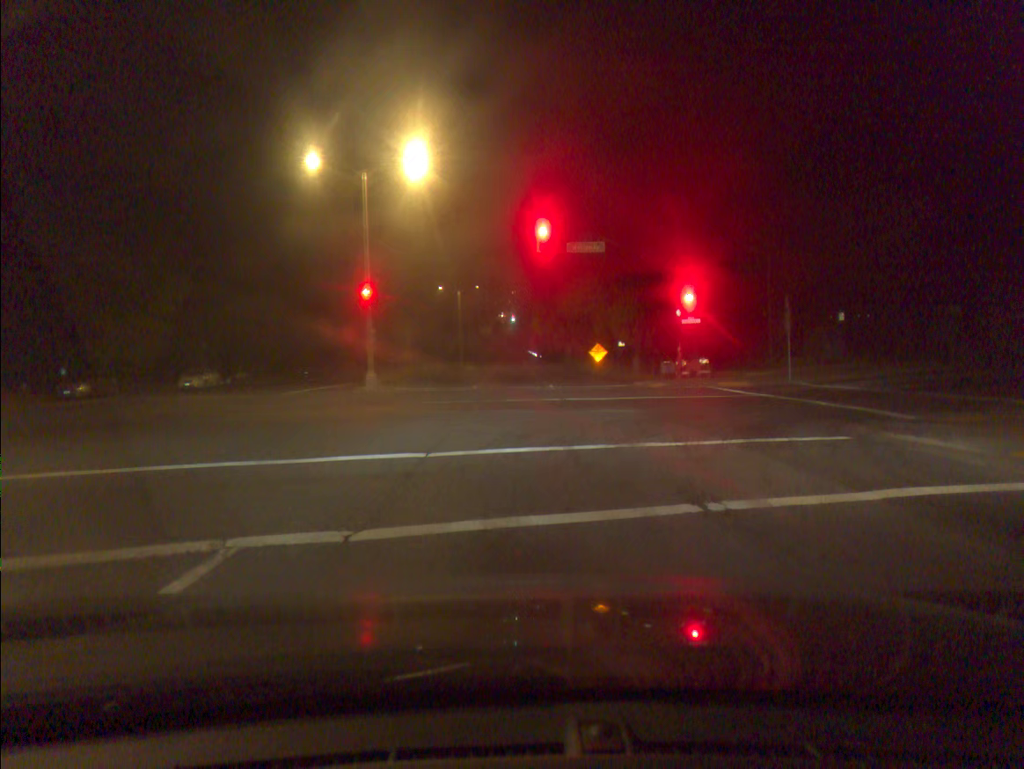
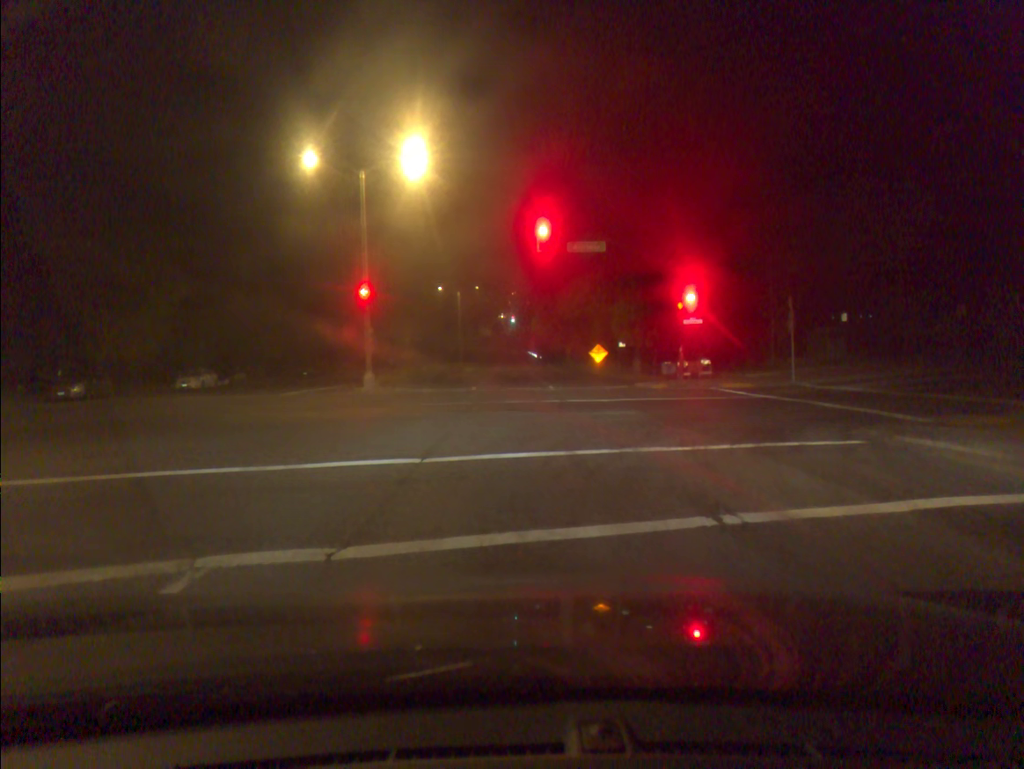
(0.0, +0.5) m; 0°
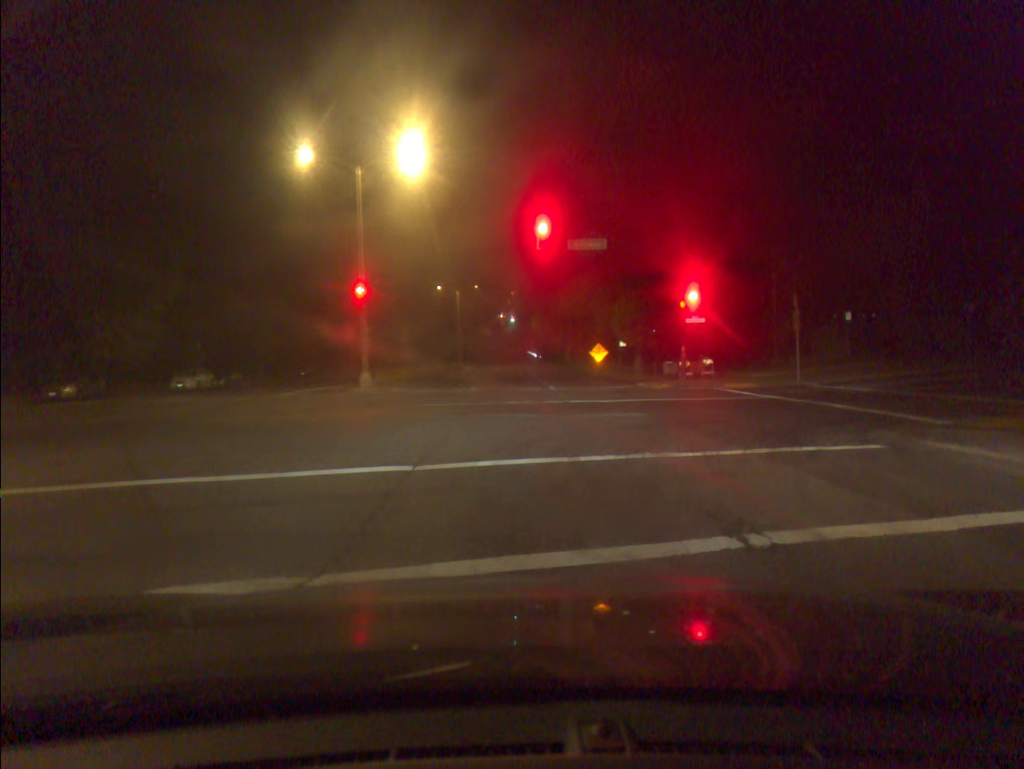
(0.0, +0.7) m; 0°
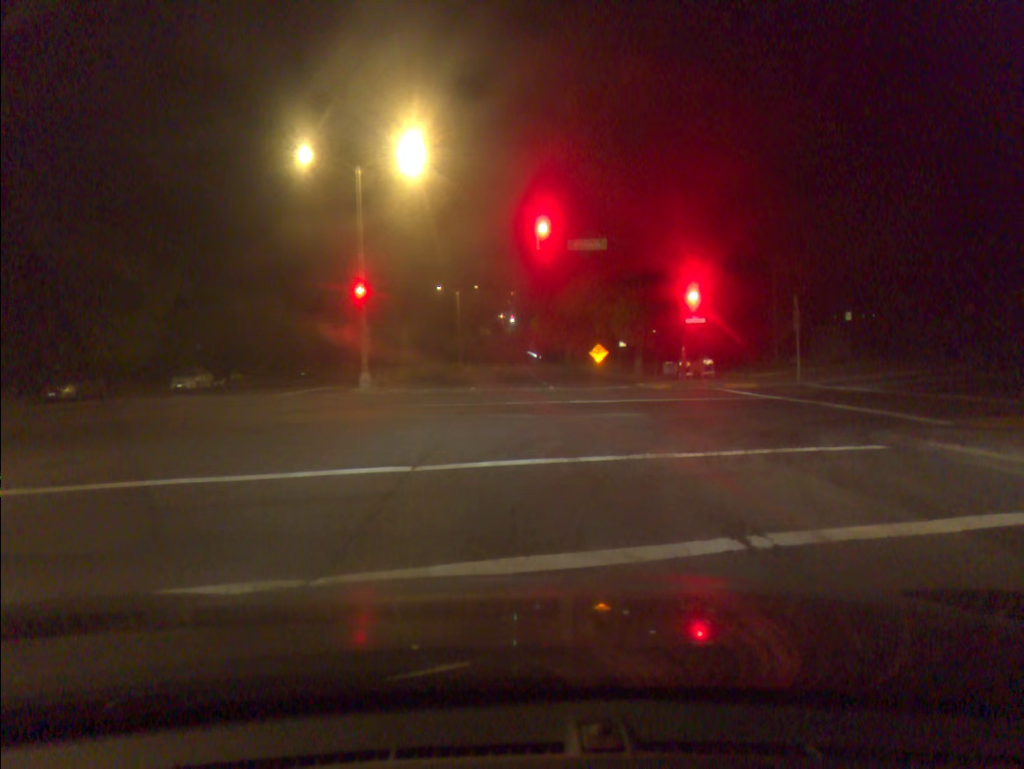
(0.0, 0.0) m; 0°
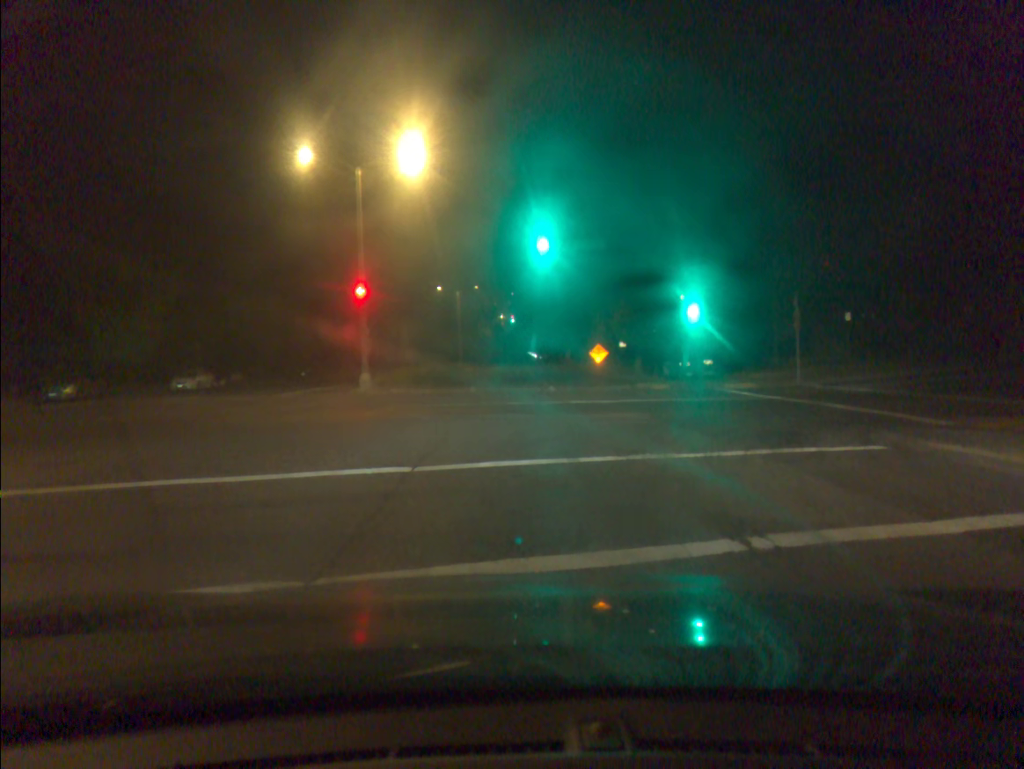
(0.0, 0.0) m; 0°
